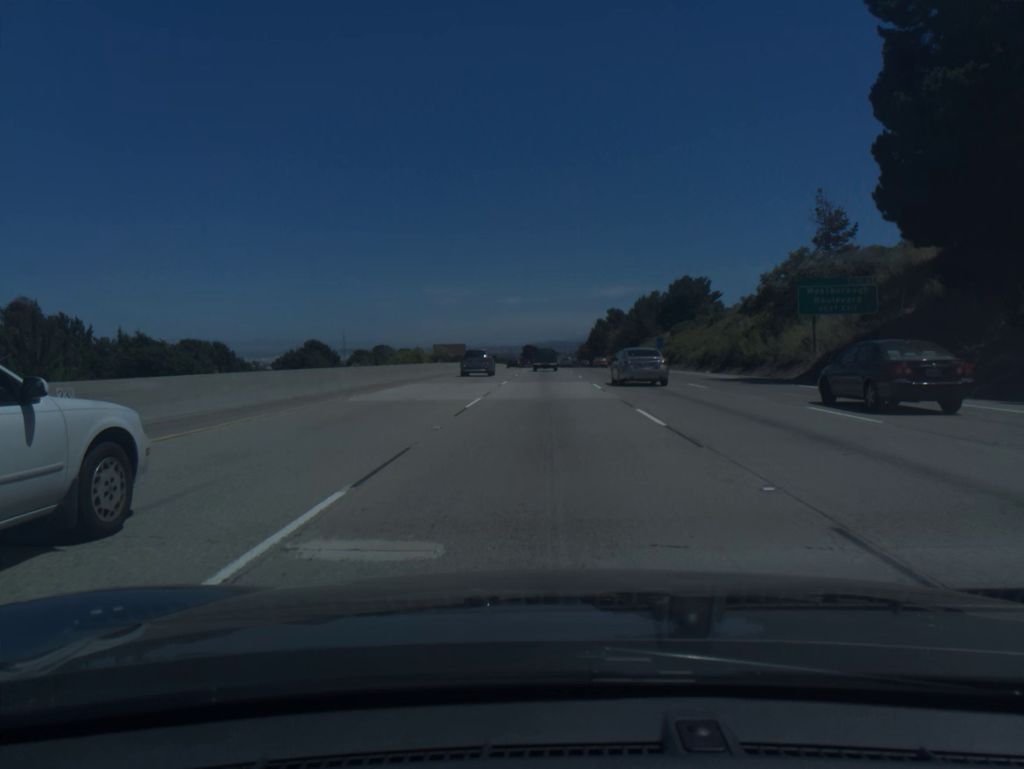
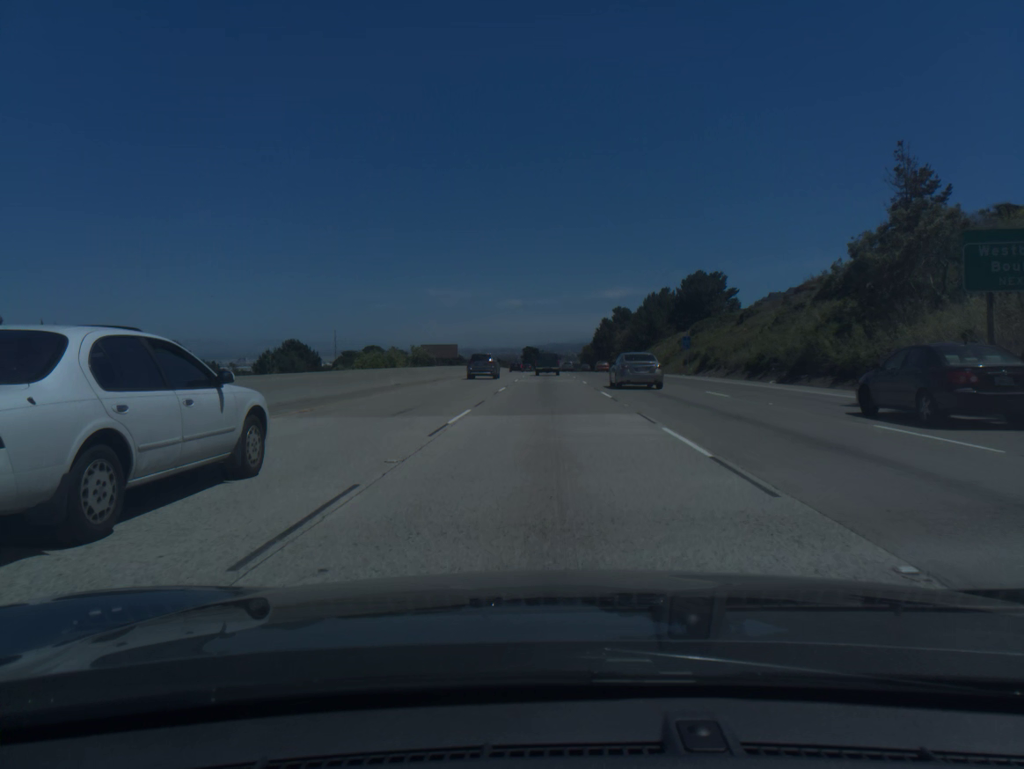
(0.0, +18.1) m; 0°
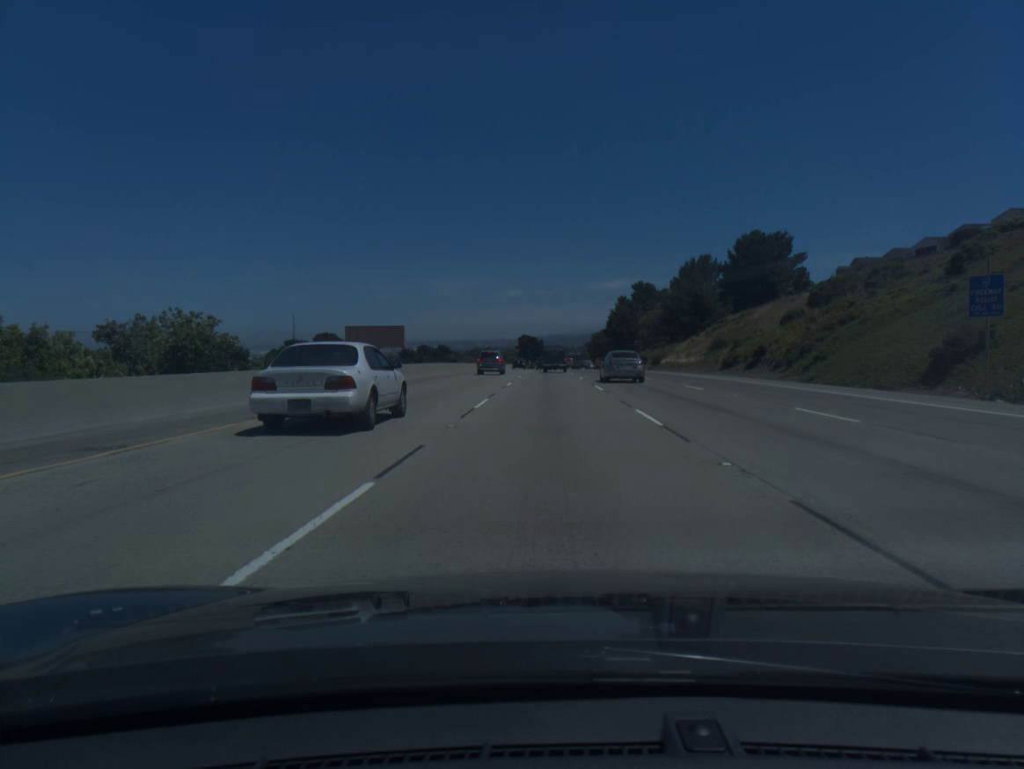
(0.0, +54.3) m; 0°
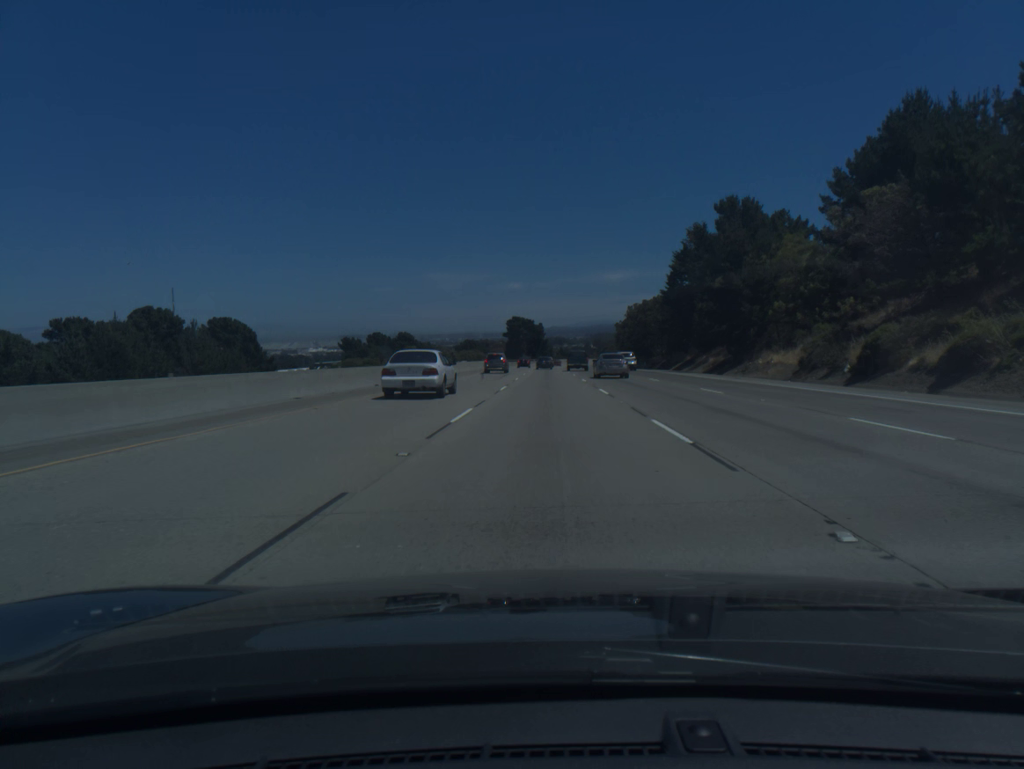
(+0.2, +91.4) m; 0°
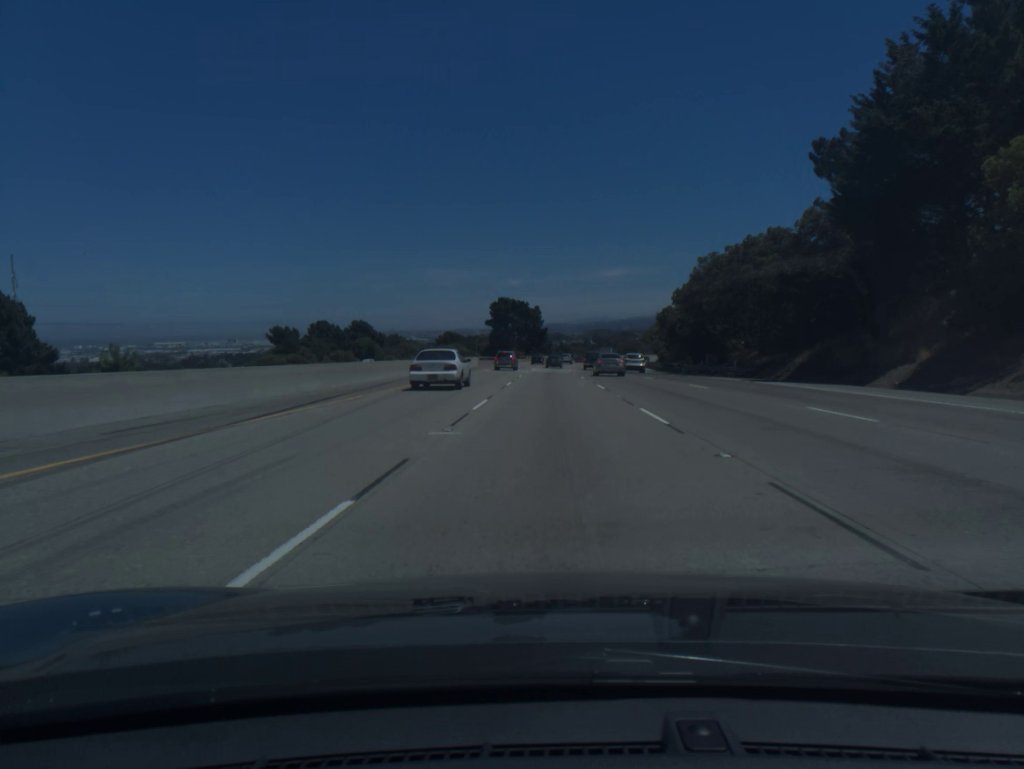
(0.0, +55.5) m; 0°
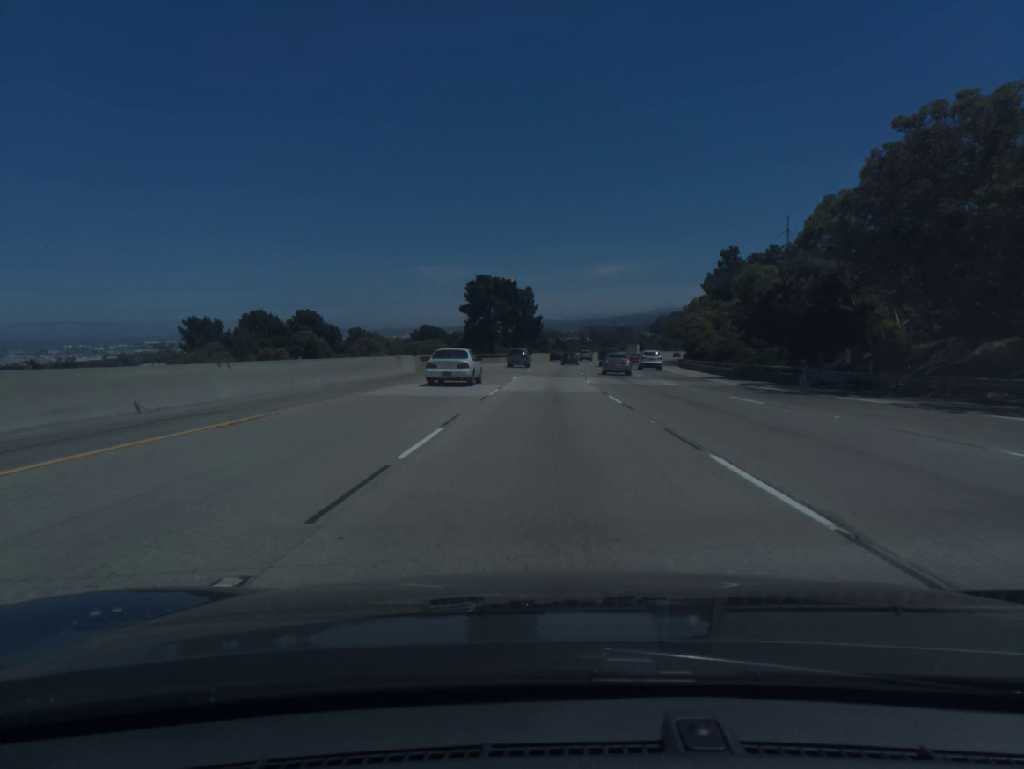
(+0.1, +37.2) m; 0°
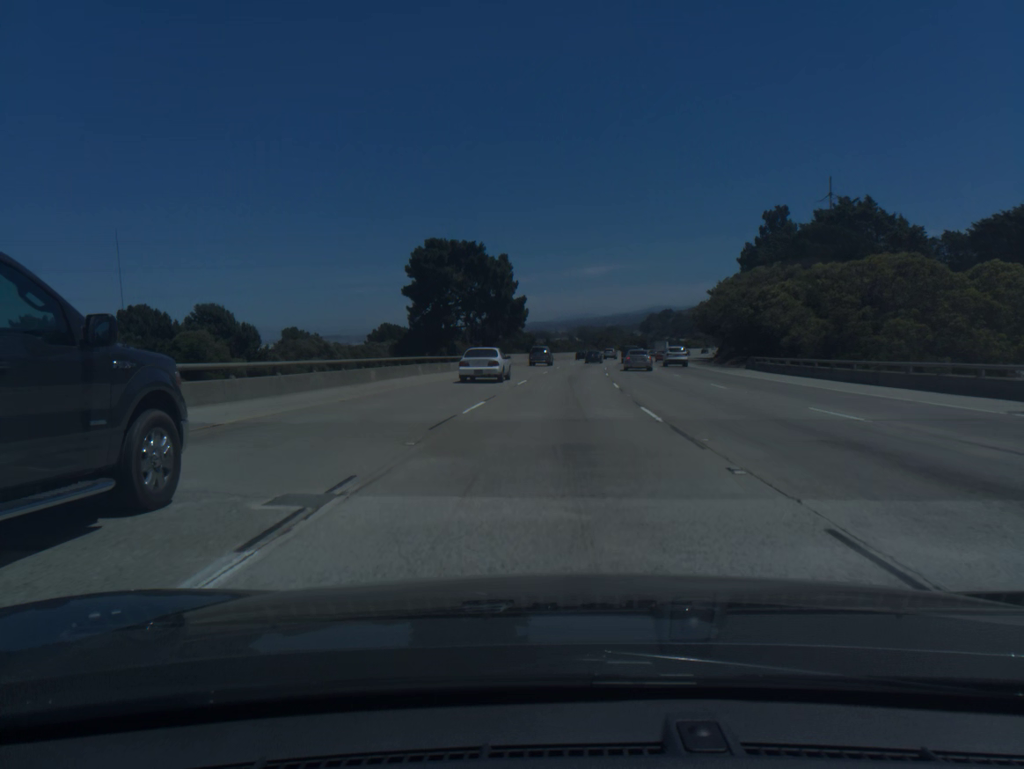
(+0.1, +37.3) m; +1°
